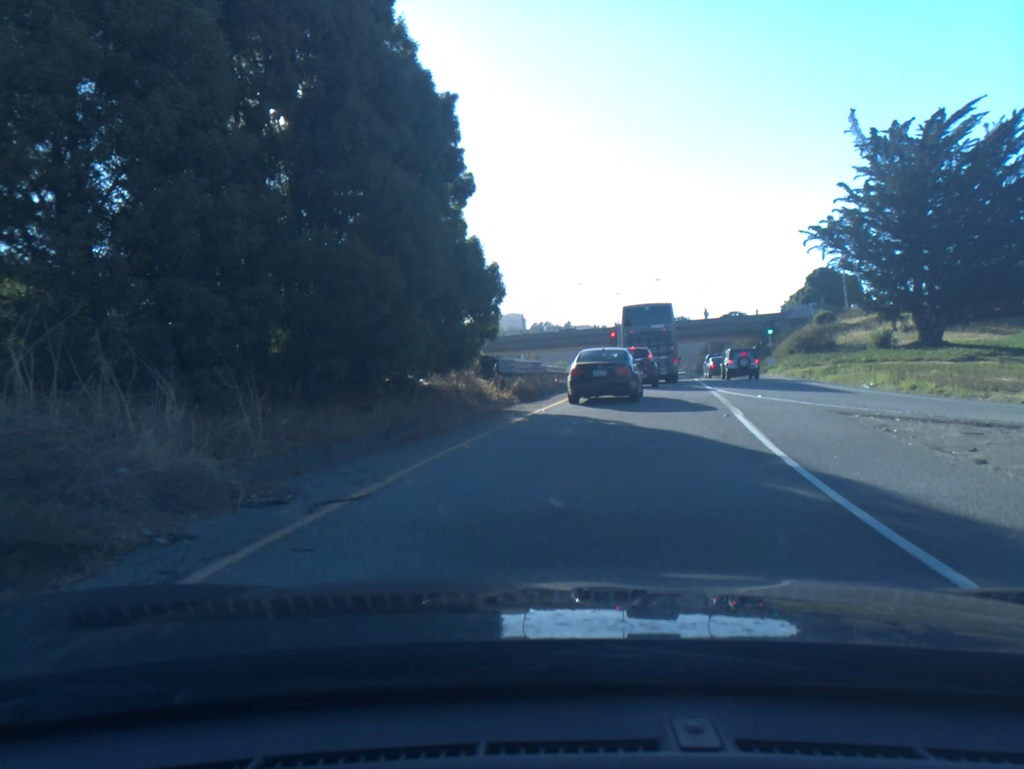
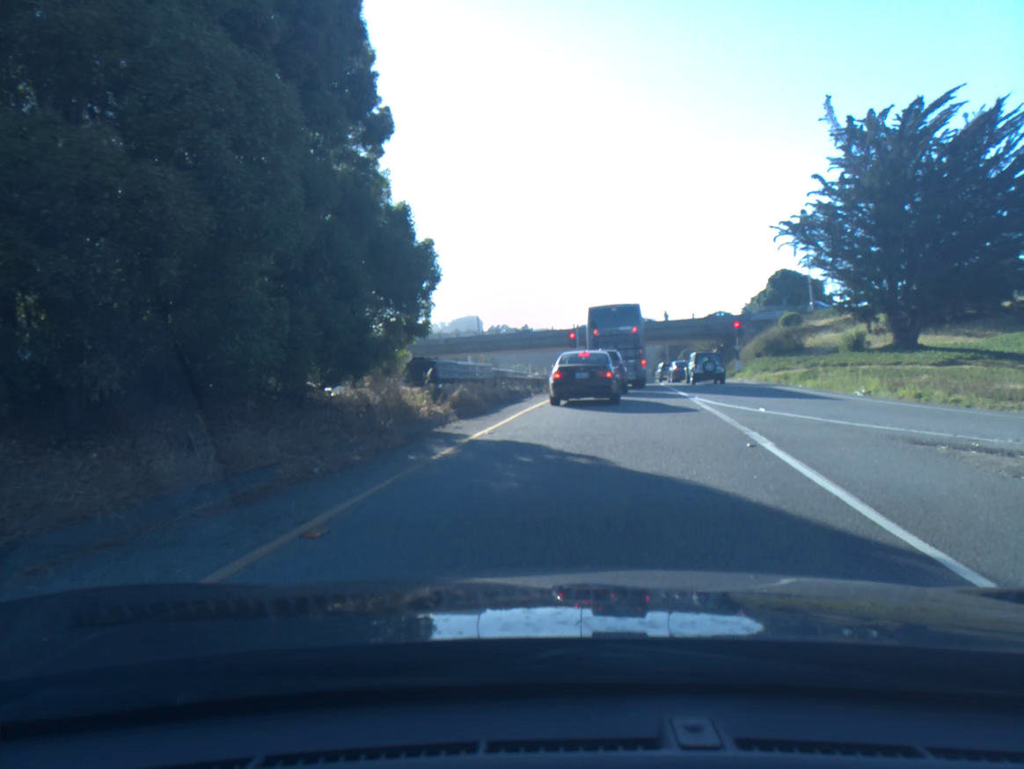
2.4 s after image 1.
(+0.1, +4.9) m; +3°
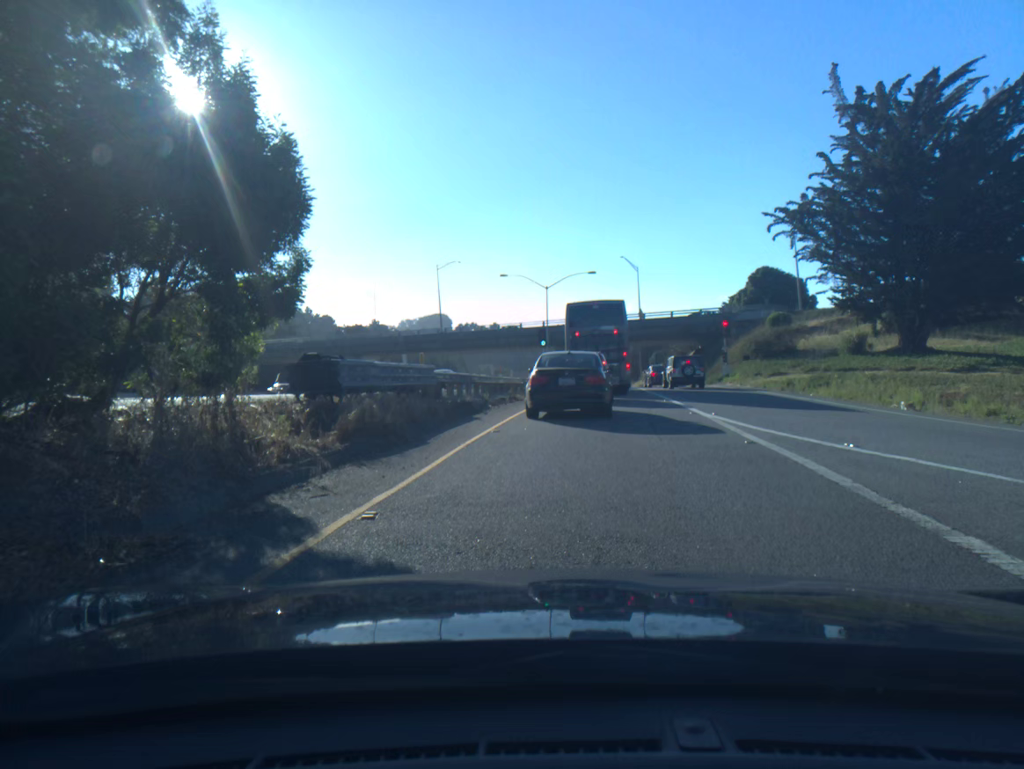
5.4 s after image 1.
(+0.1, +6.7) m; +2°
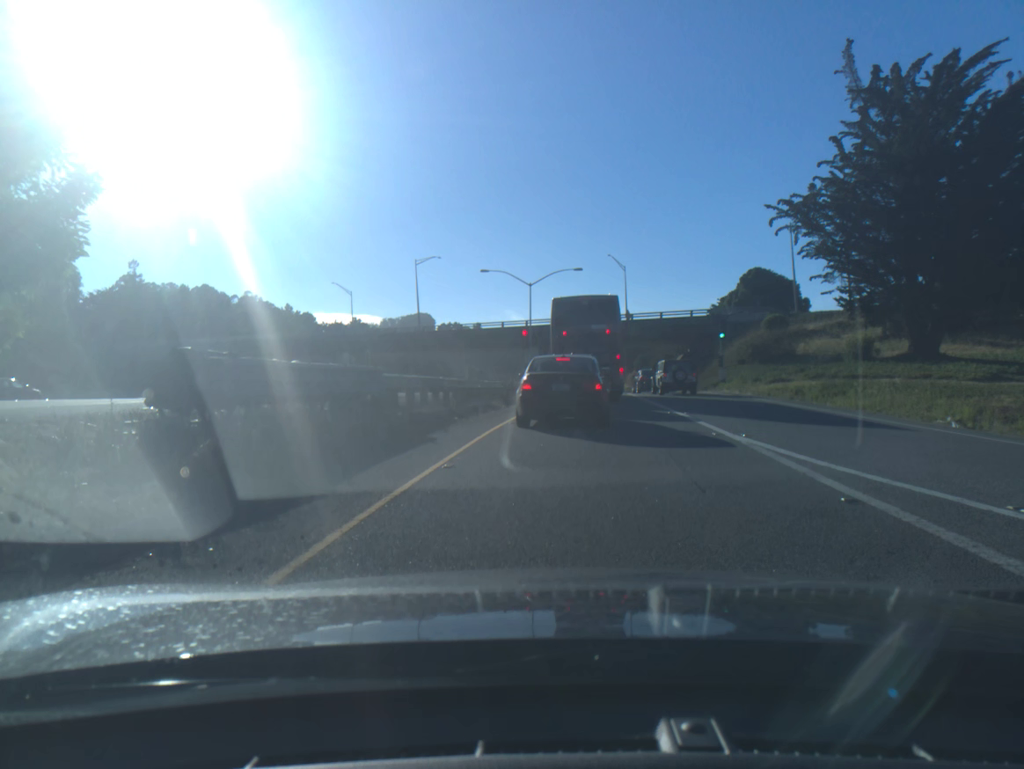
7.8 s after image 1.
(0.0, +4.3) m; +1°
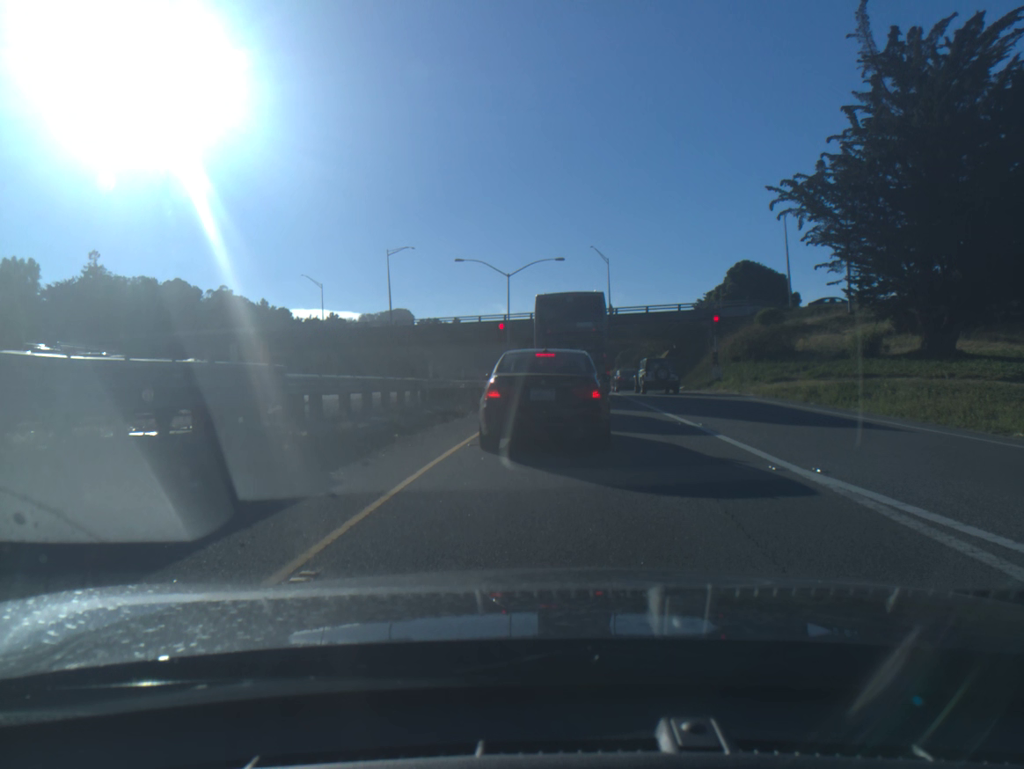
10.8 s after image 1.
(+0.1, +4.7) m; +3°
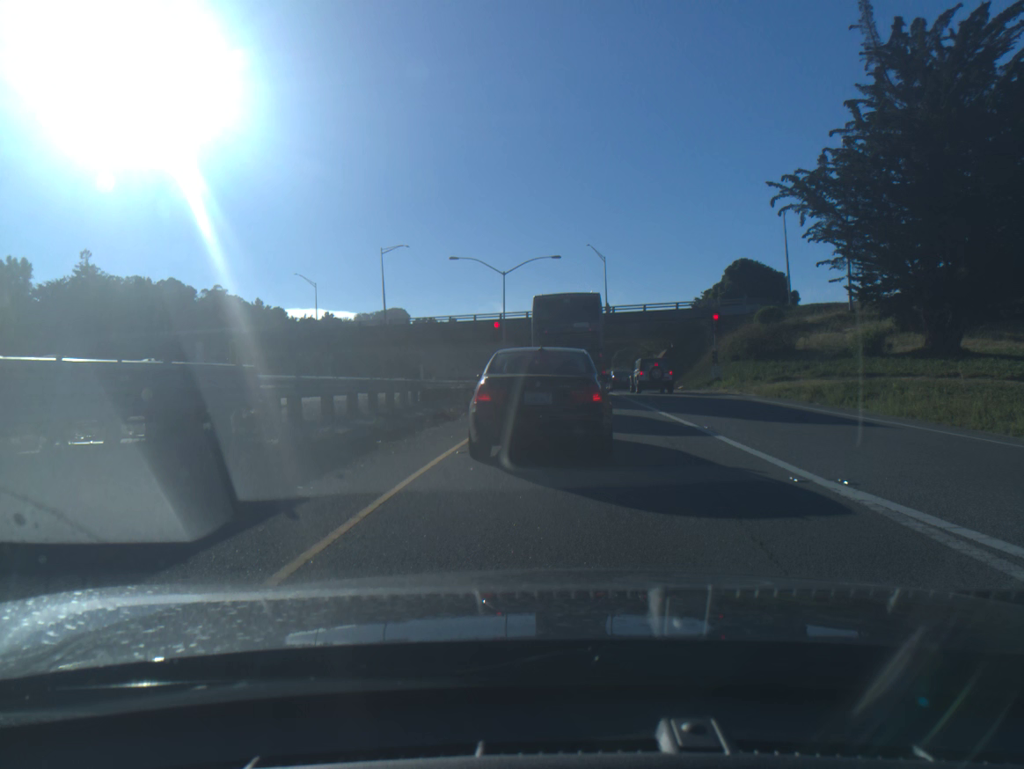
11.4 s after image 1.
(0.0, +0.9) m; 0°
